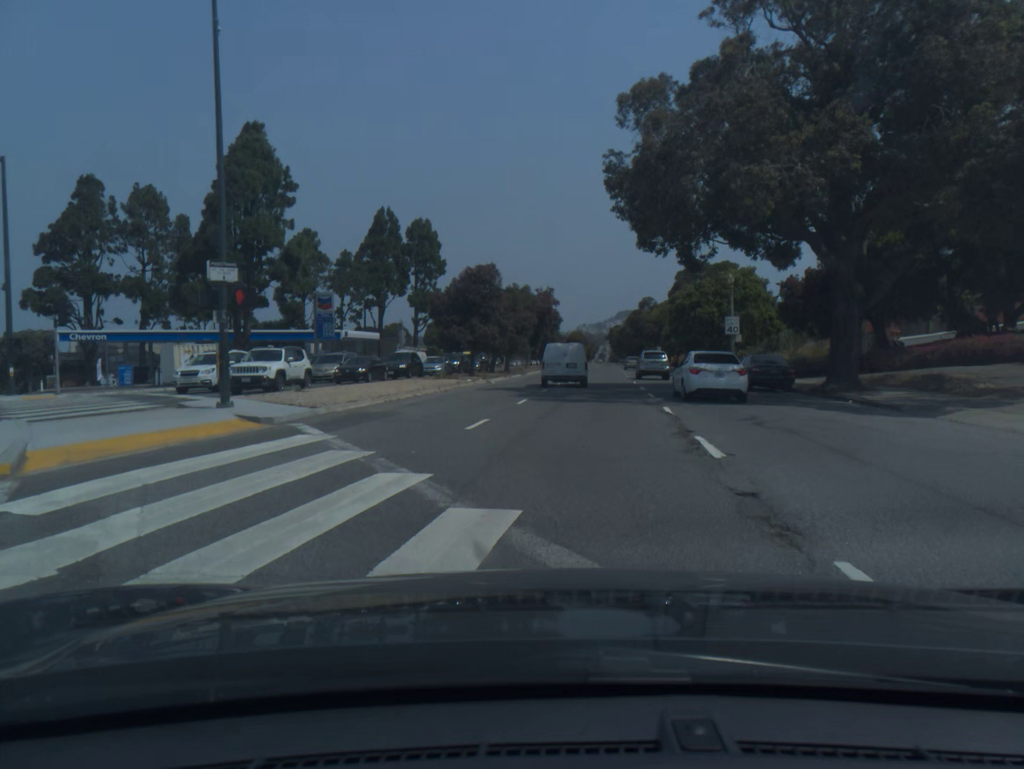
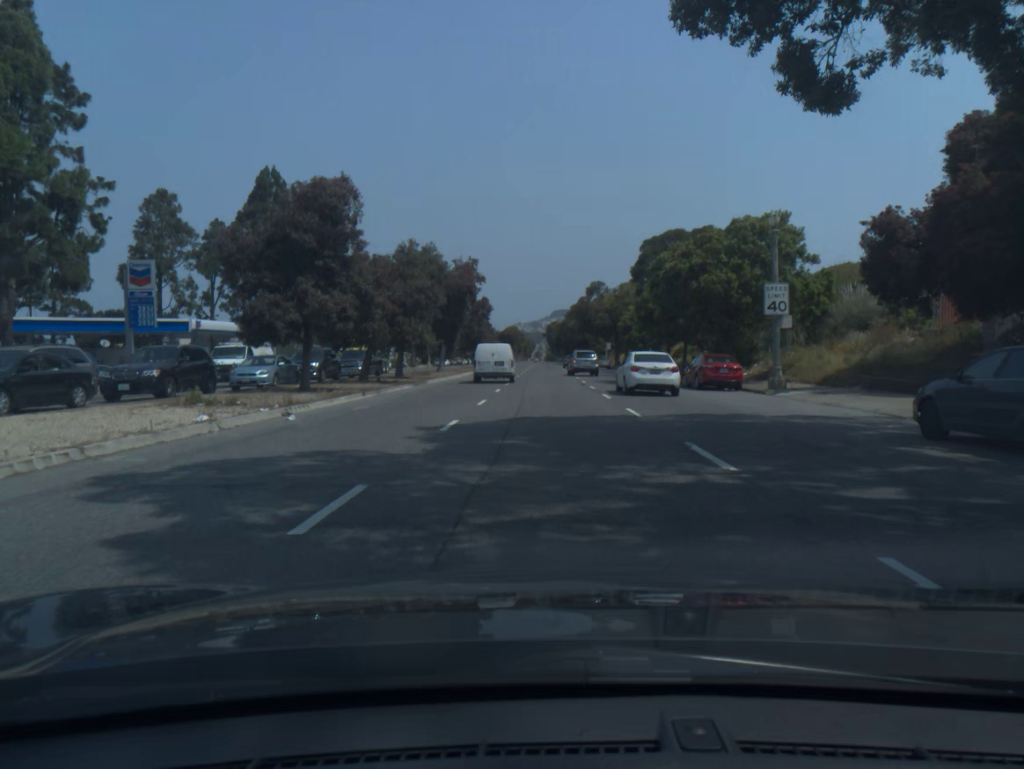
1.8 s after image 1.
(+1.0, +22.4) m; +4°
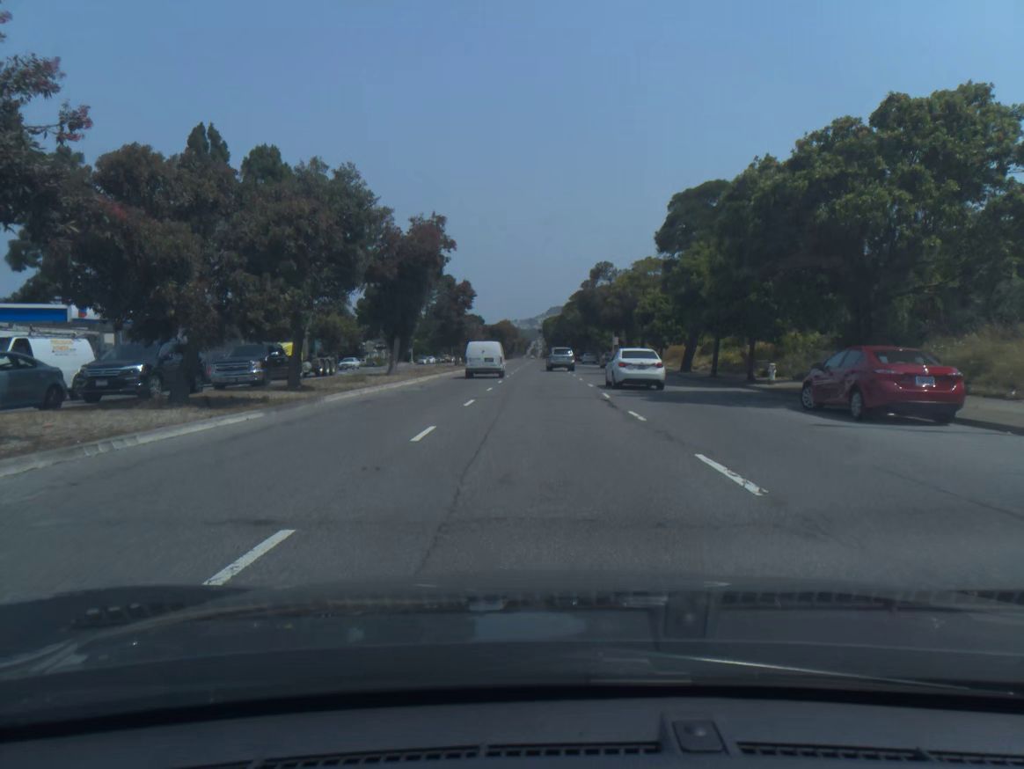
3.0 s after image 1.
(+0.1, +16.4) m; 0°
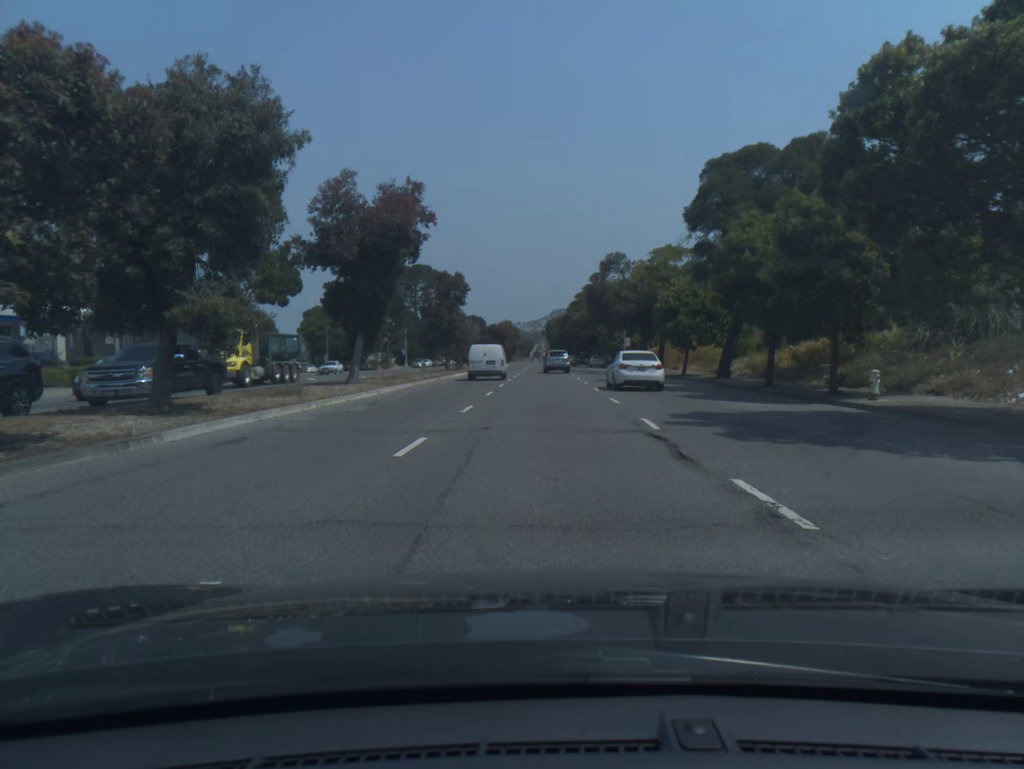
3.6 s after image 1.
(0.0, +8.6) m; 0°
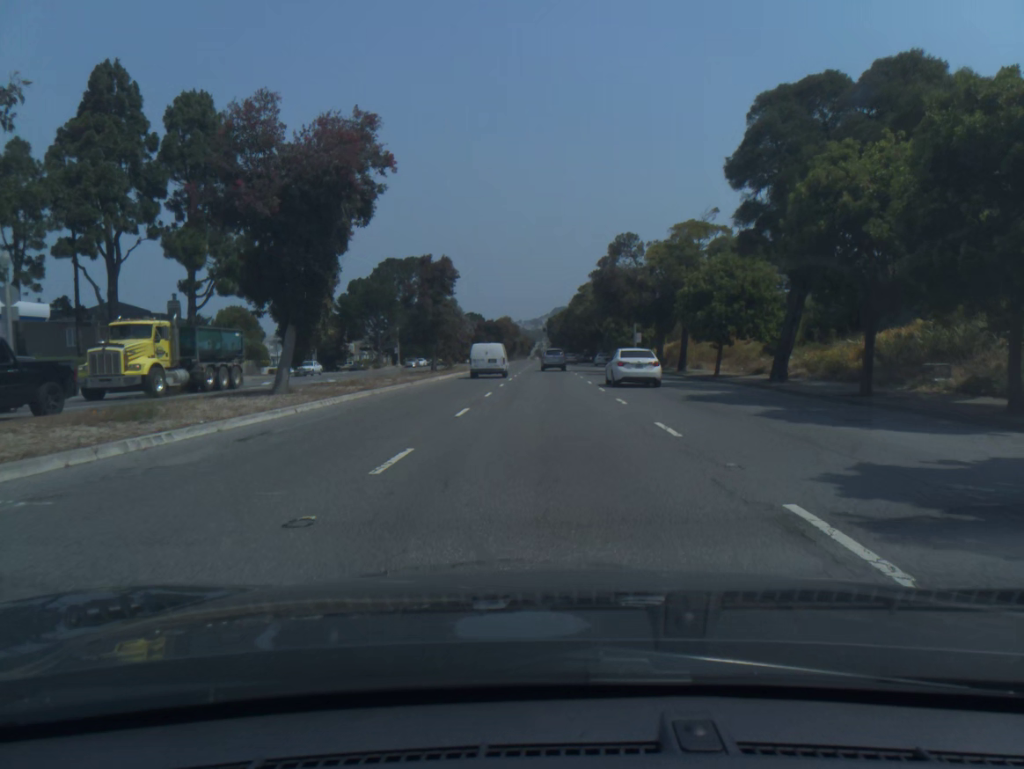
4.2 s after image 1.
(0.0, +8.9) m; 0°
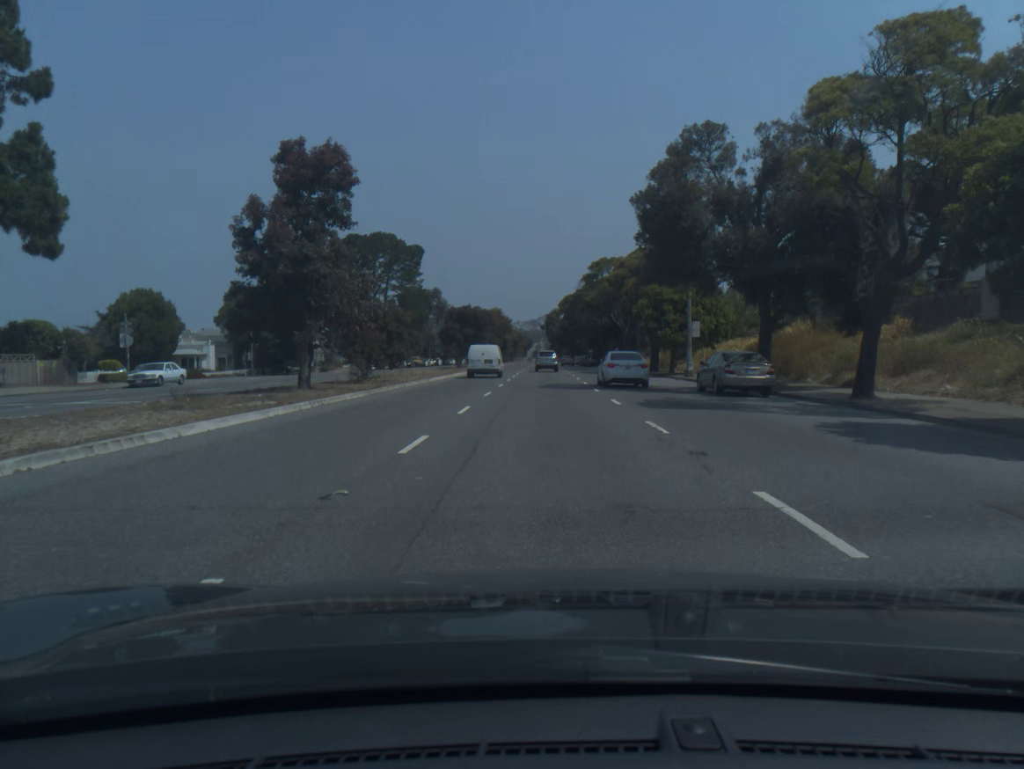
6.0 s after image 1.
(0.0, +28.0) m; 0°
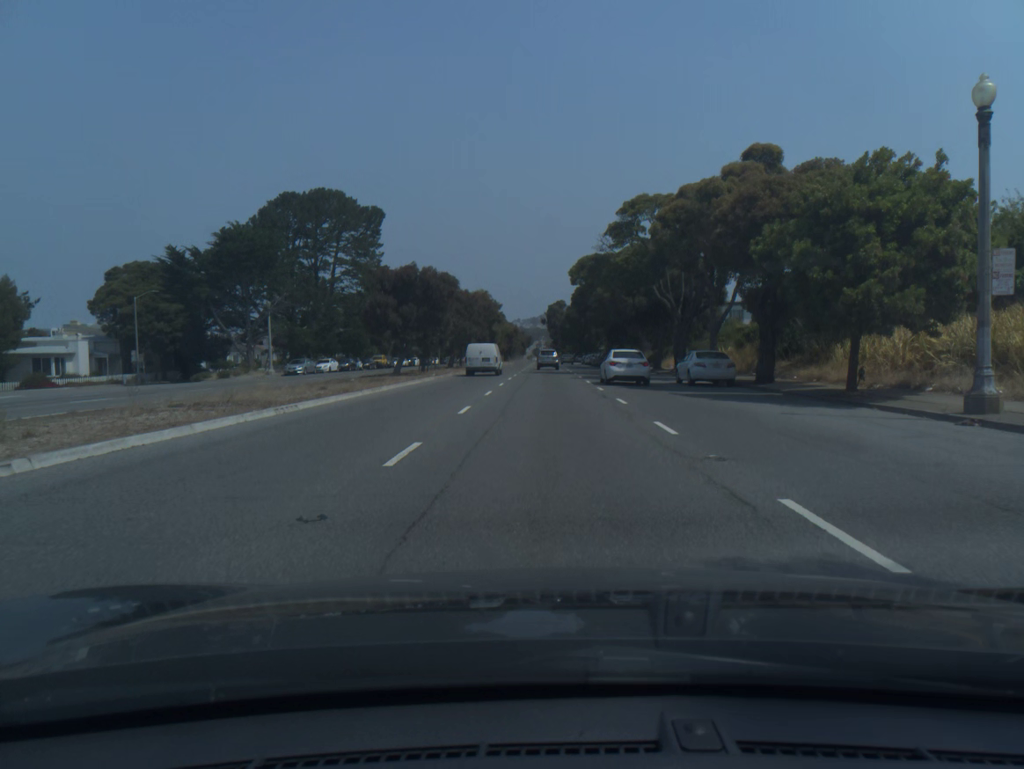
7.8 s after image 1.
(0.0, +30.0) m; 0°
